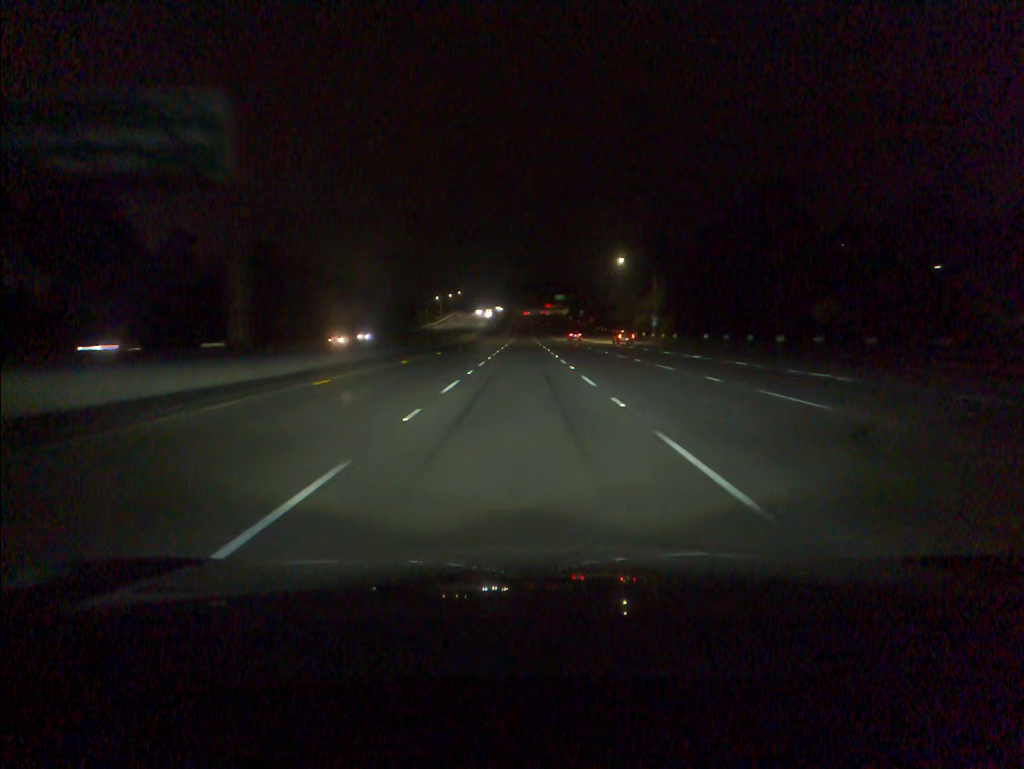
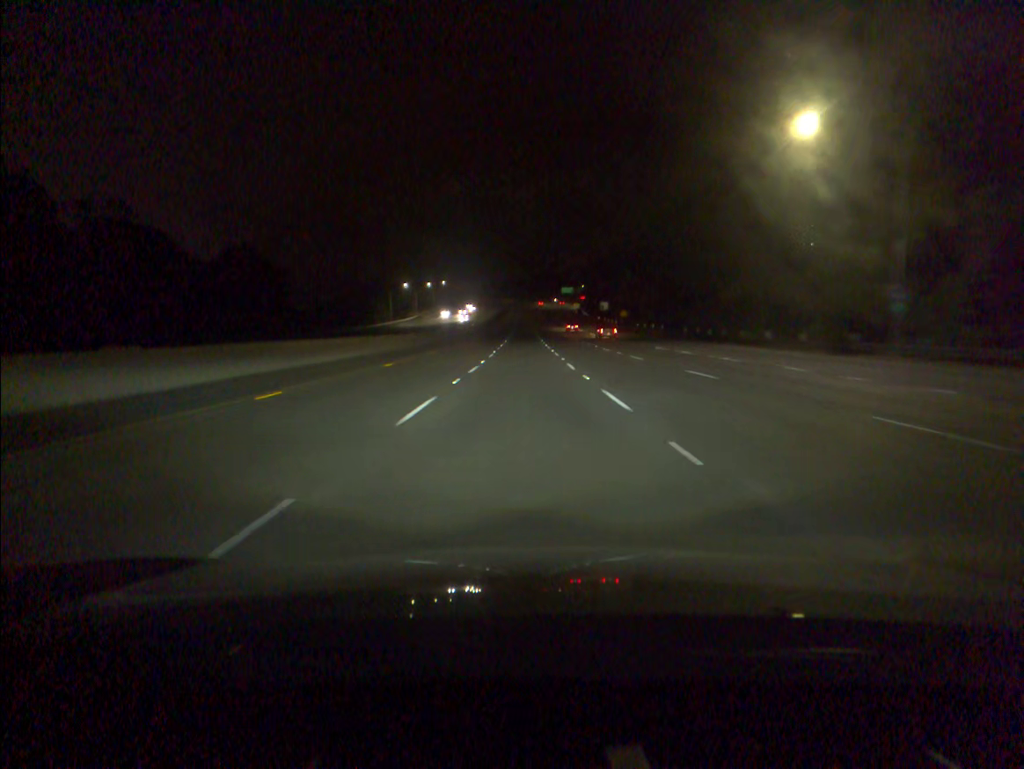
(0.0, +77.6) m; 0°
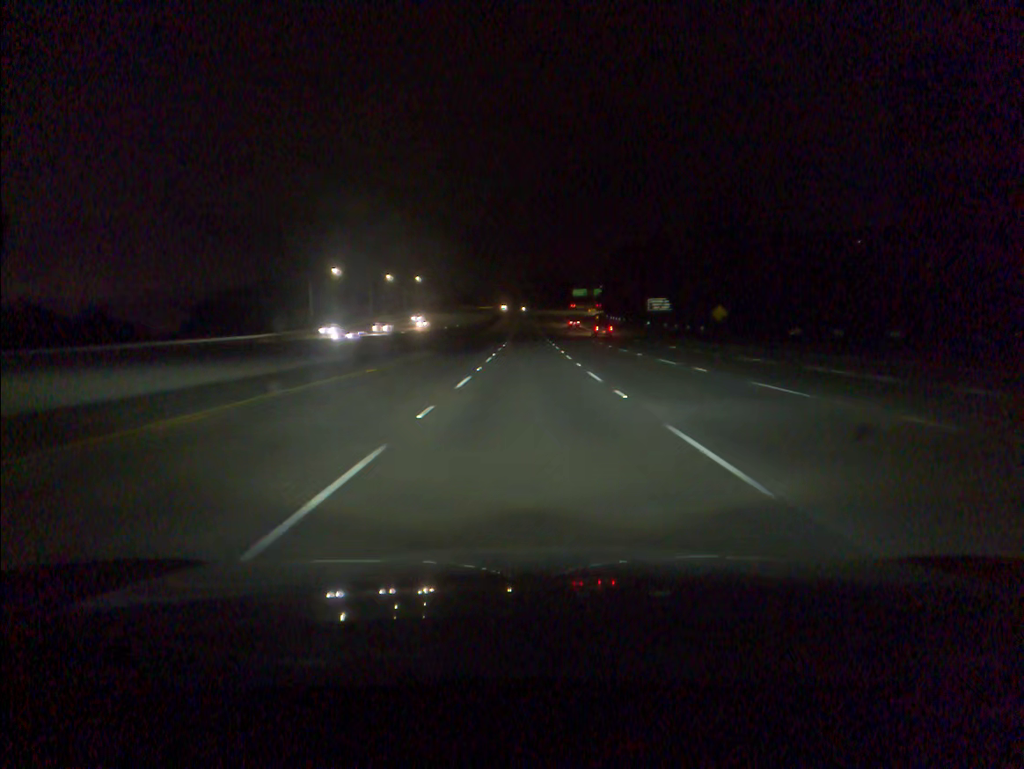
(-0.2, +77.8) m; 0°
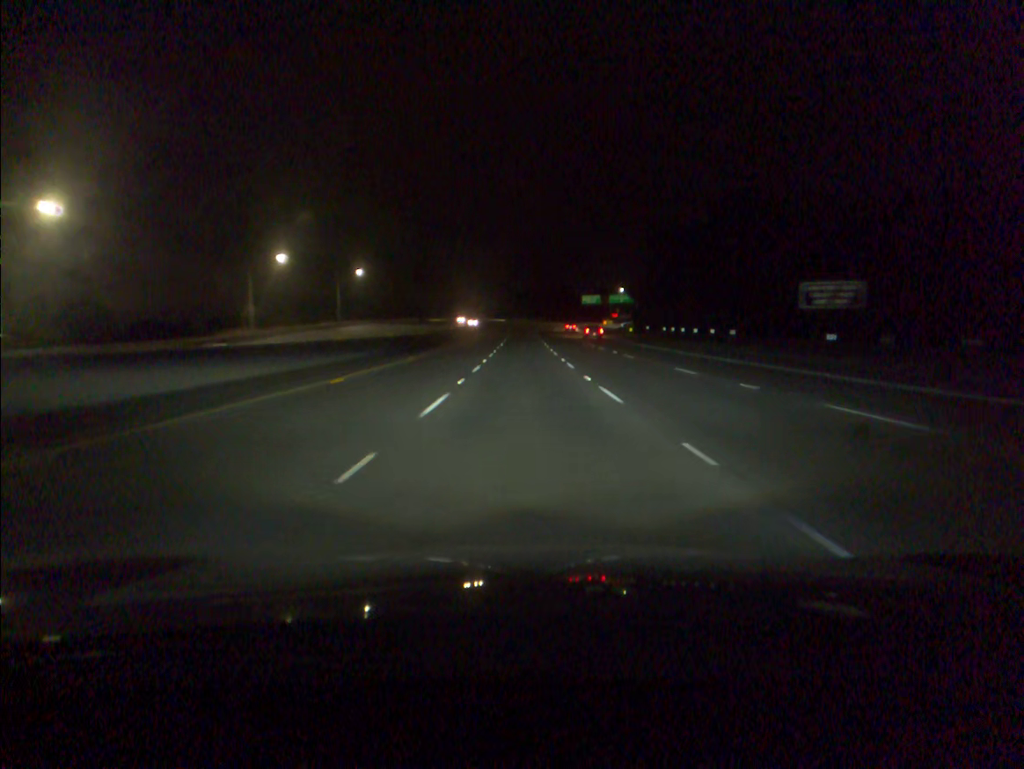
(+0.3, +77.1) m; 0°
